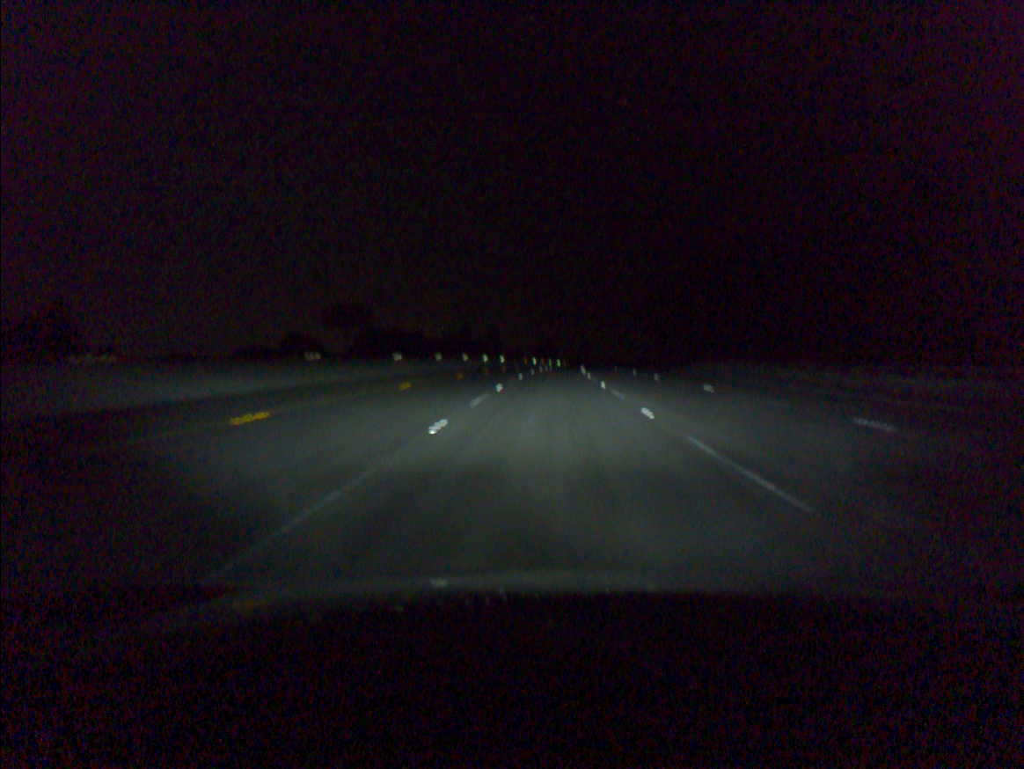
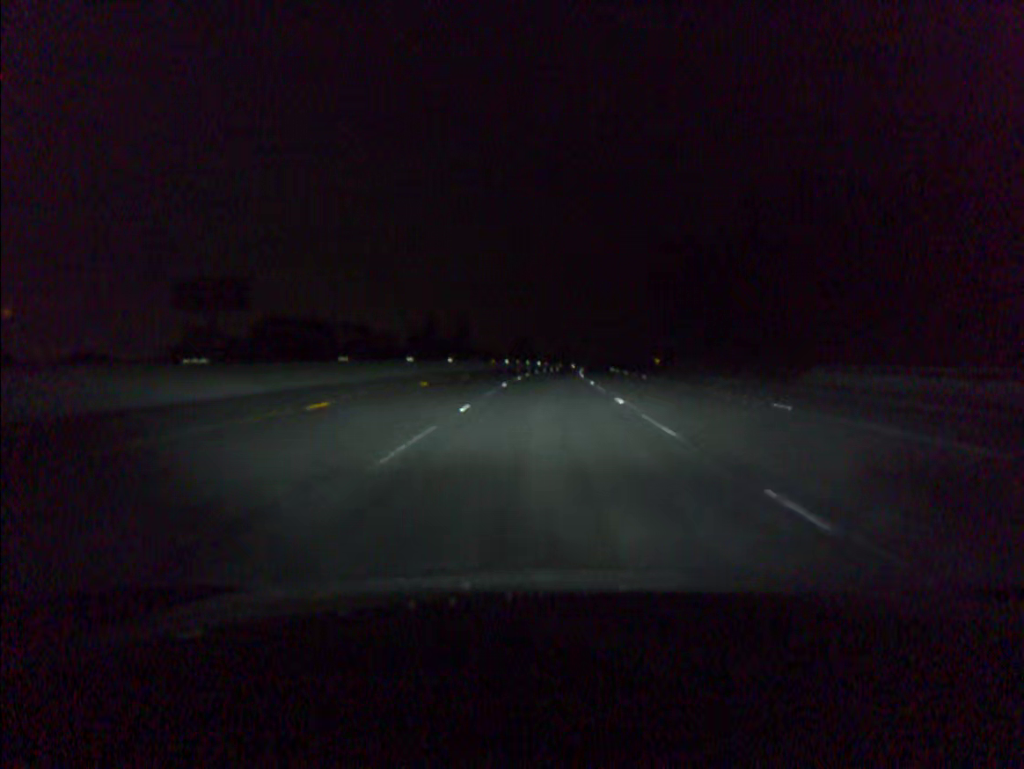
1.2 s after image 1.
(+0.6, +38.8) m; +2°
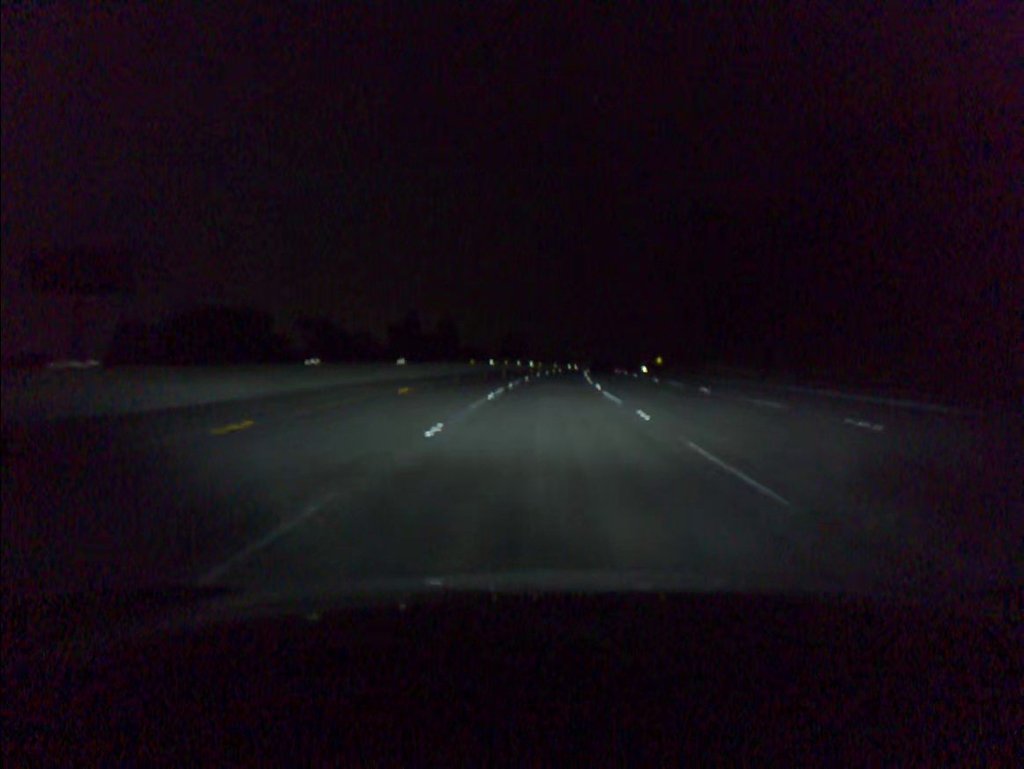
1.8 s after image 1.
(+0.1, +19.5) m; 0°
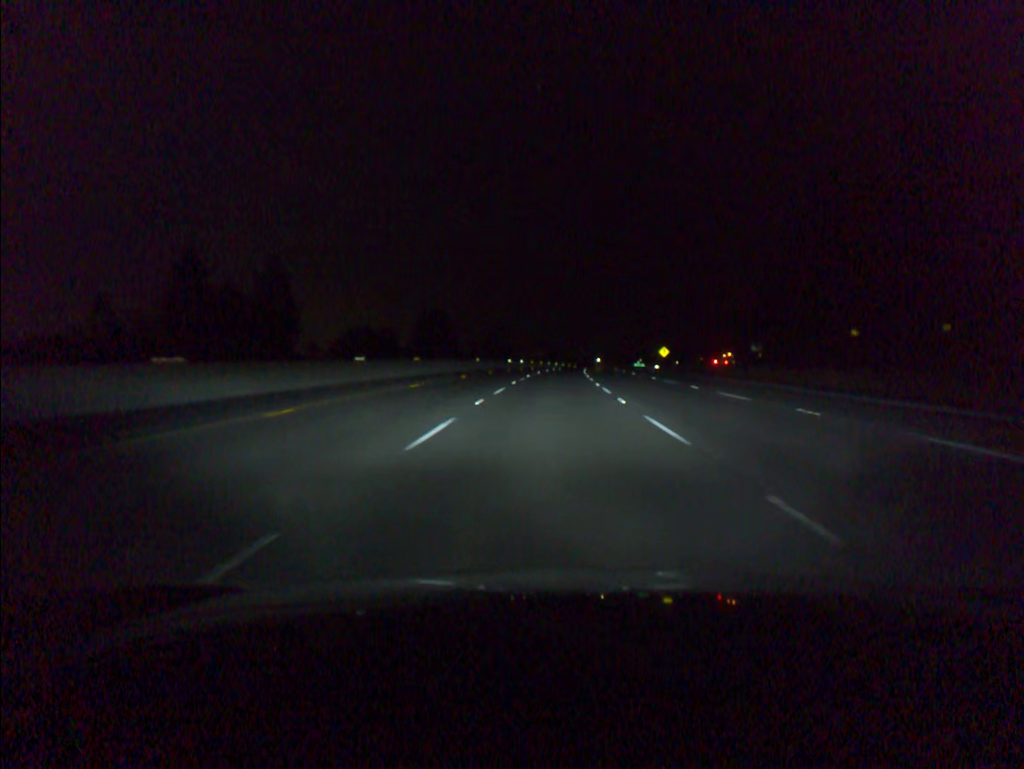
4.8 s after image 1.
(+3.7, +97.9) m; +4°
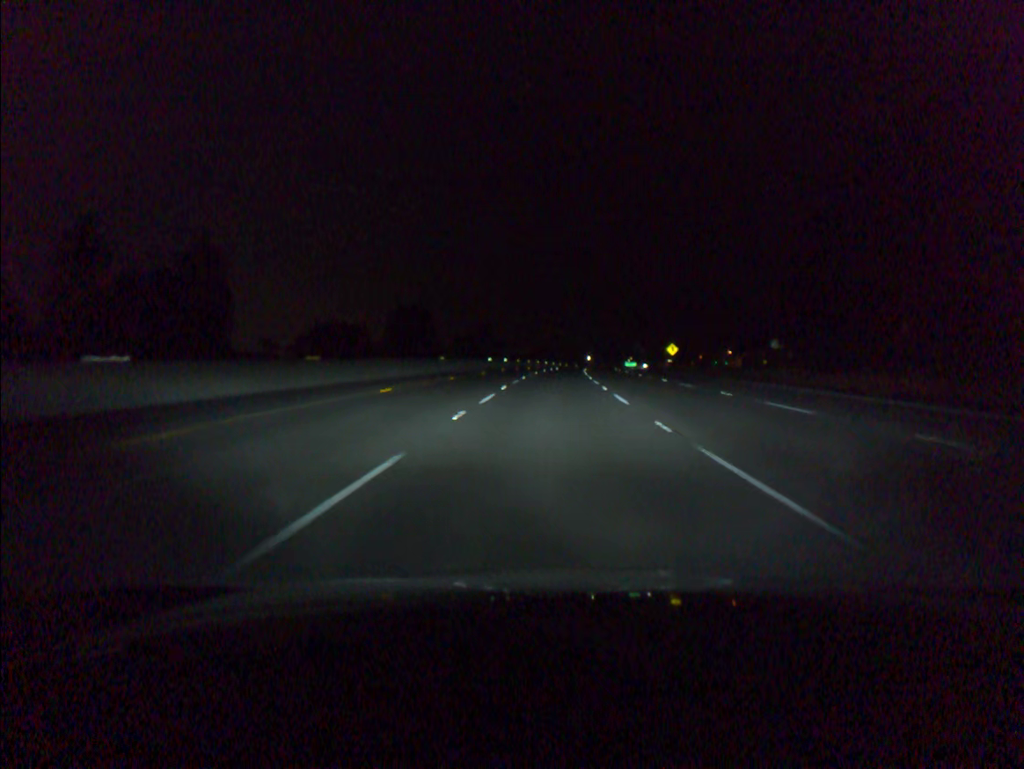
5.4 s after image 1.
(+0.1, +19.7) m; +1°
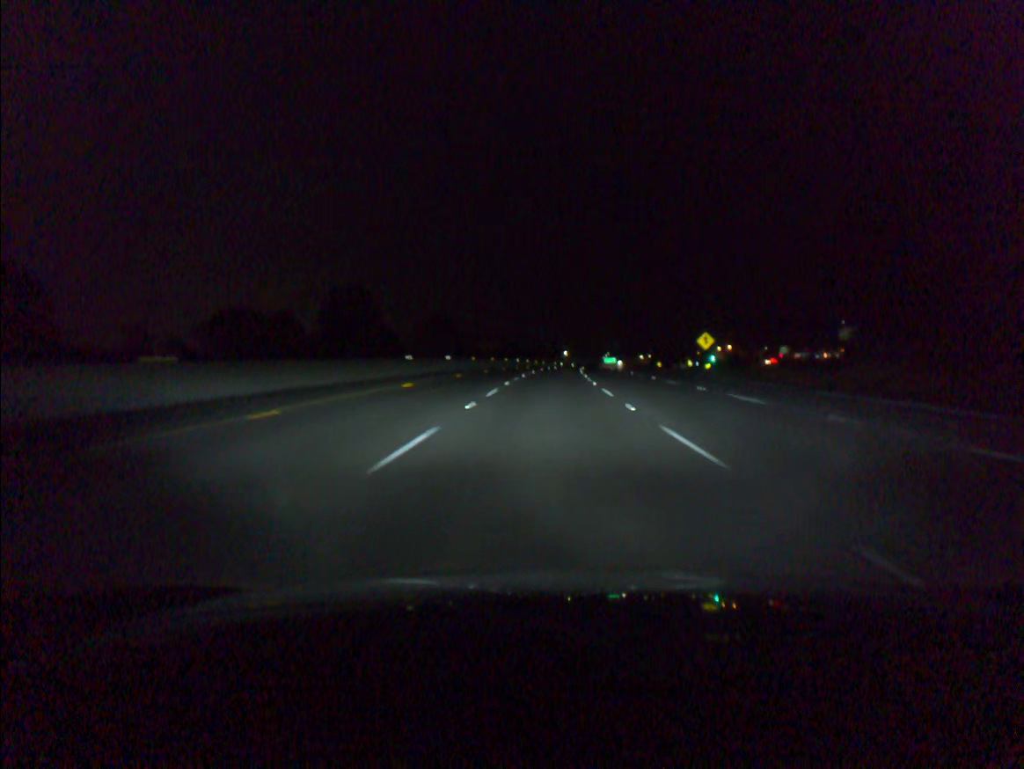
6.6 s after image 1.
(+0.6, +39.4) m; +2°
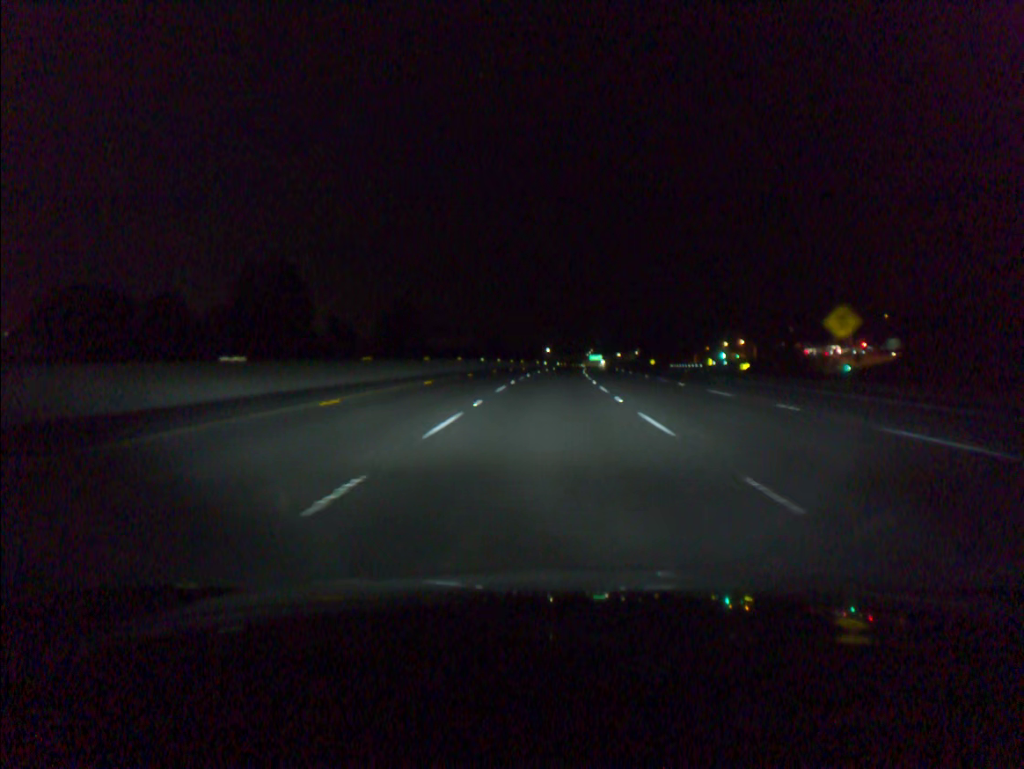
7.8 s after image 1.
(+0.5, +39.5) m; +1°
